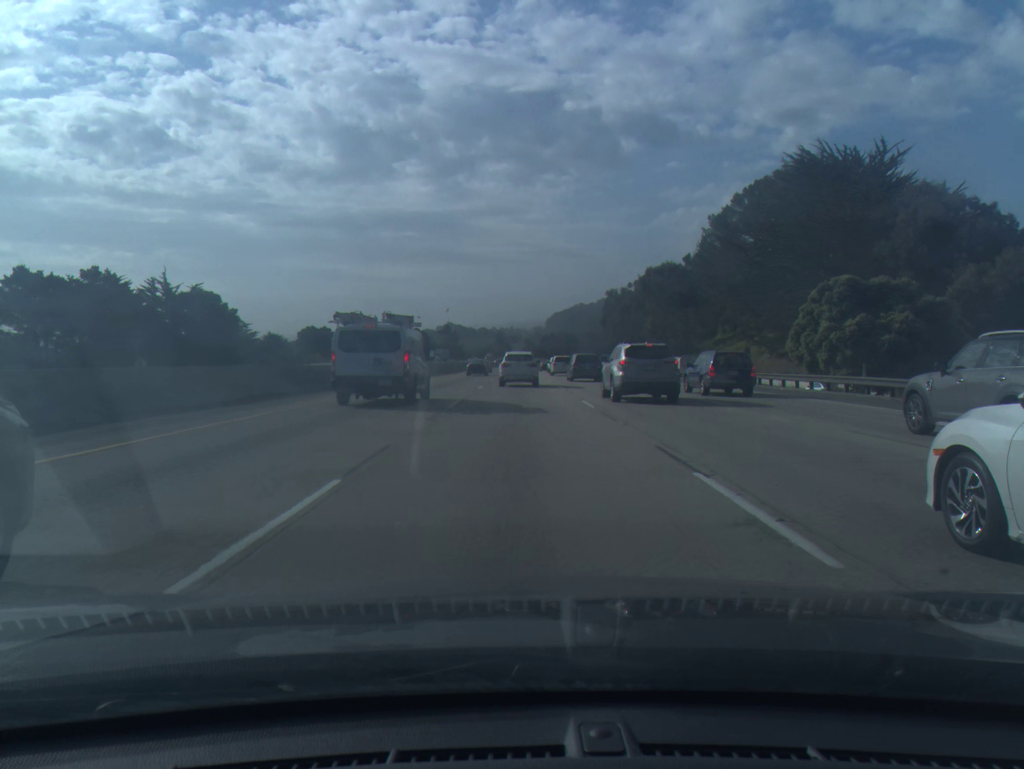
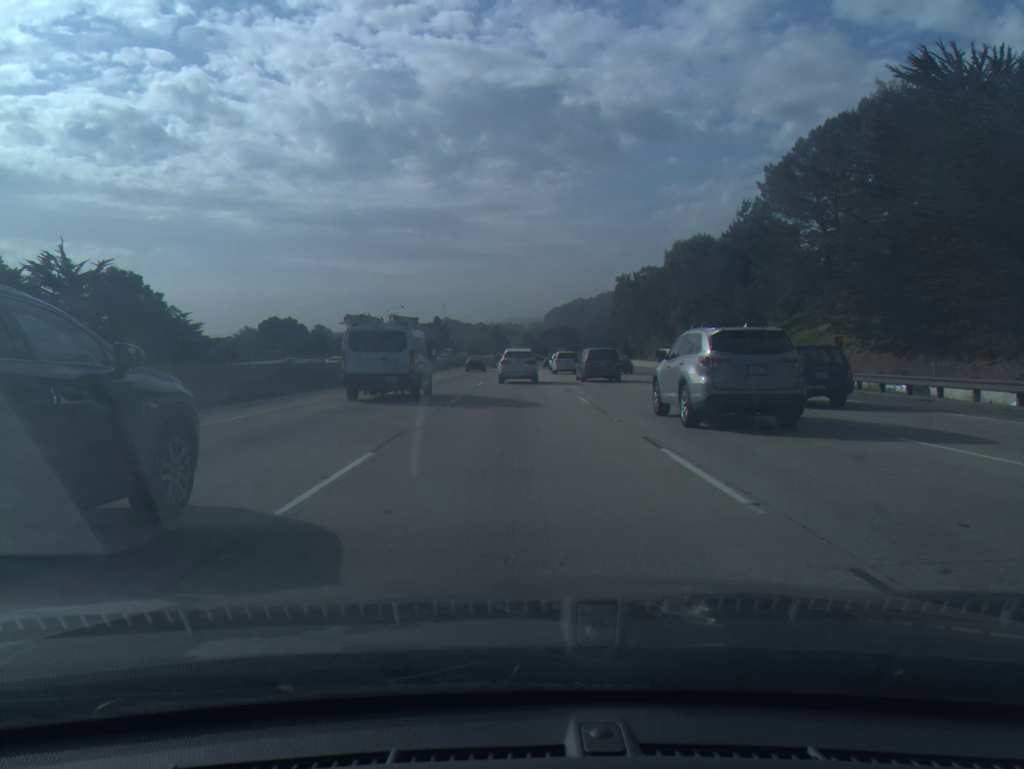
(+0.1, +28.0) m; 0°
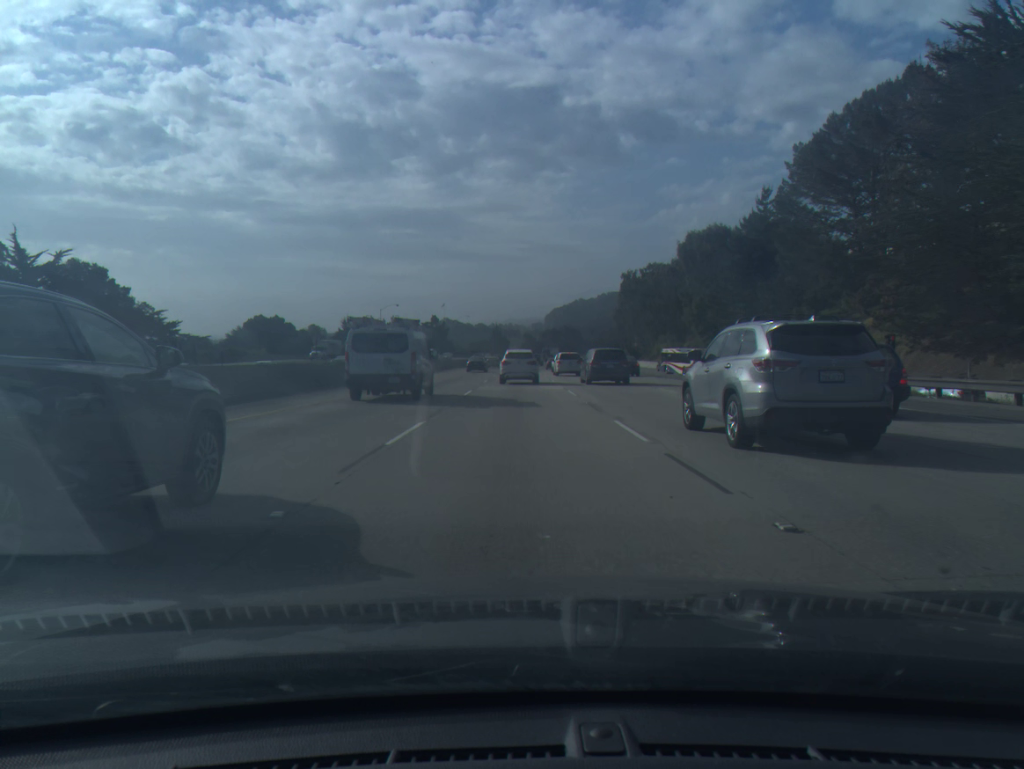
(0.0, +9.4) m; 0°
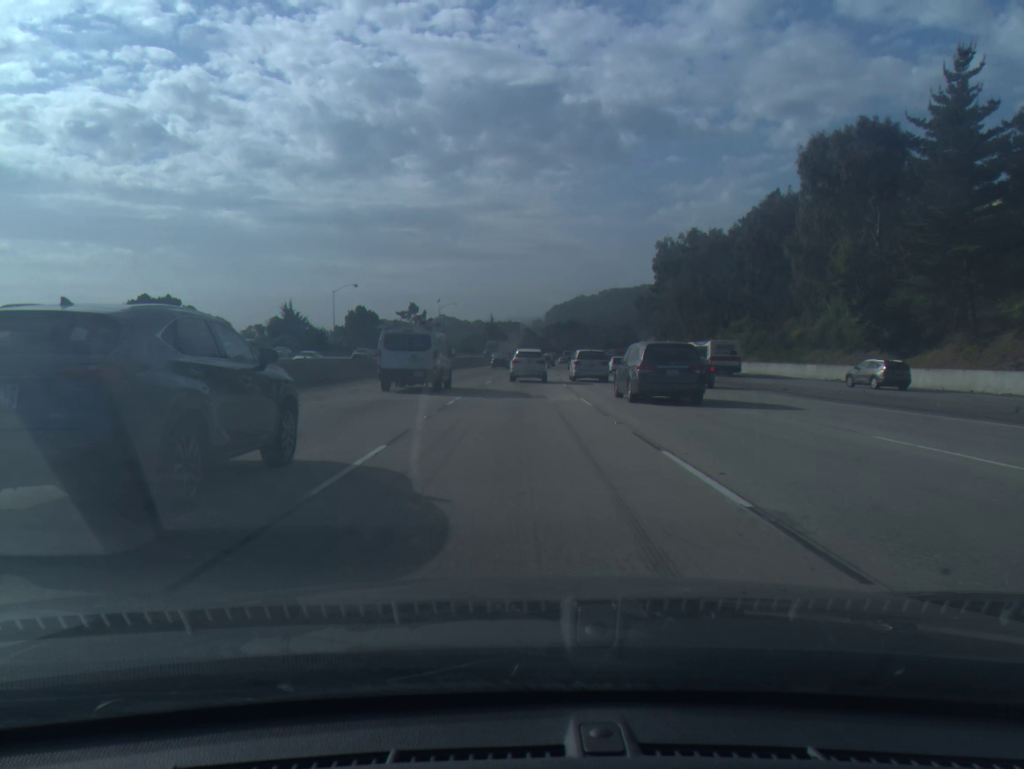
(0.0, +48.0) m; 0°
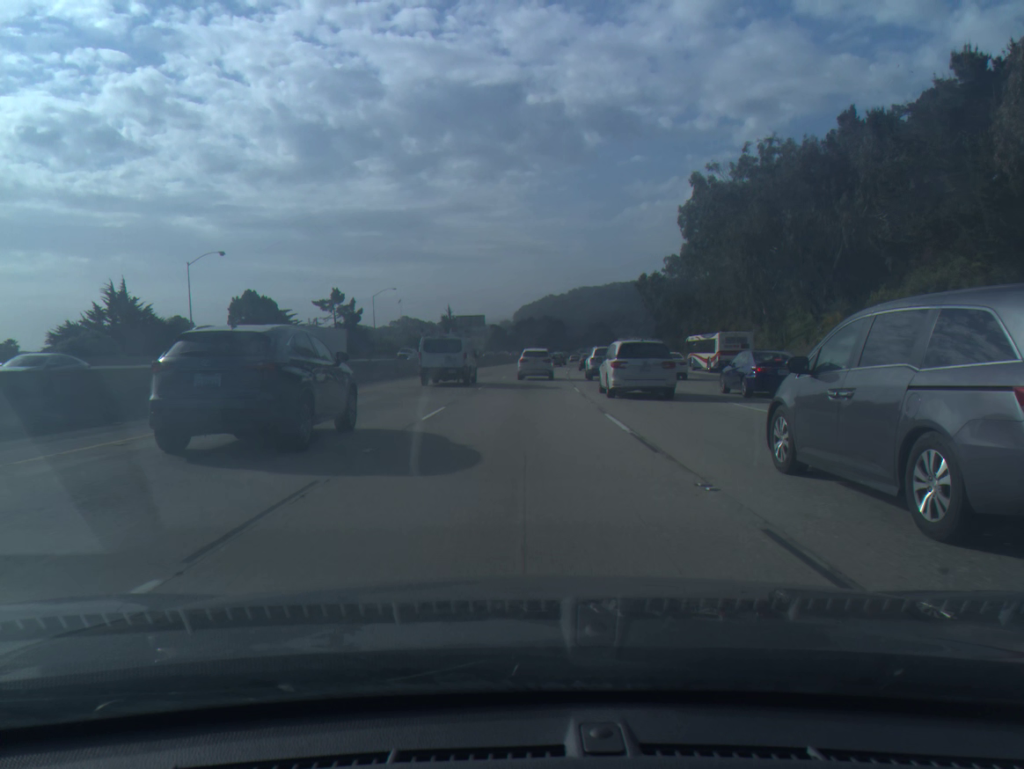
(+0.8, +50.1) m; +2°
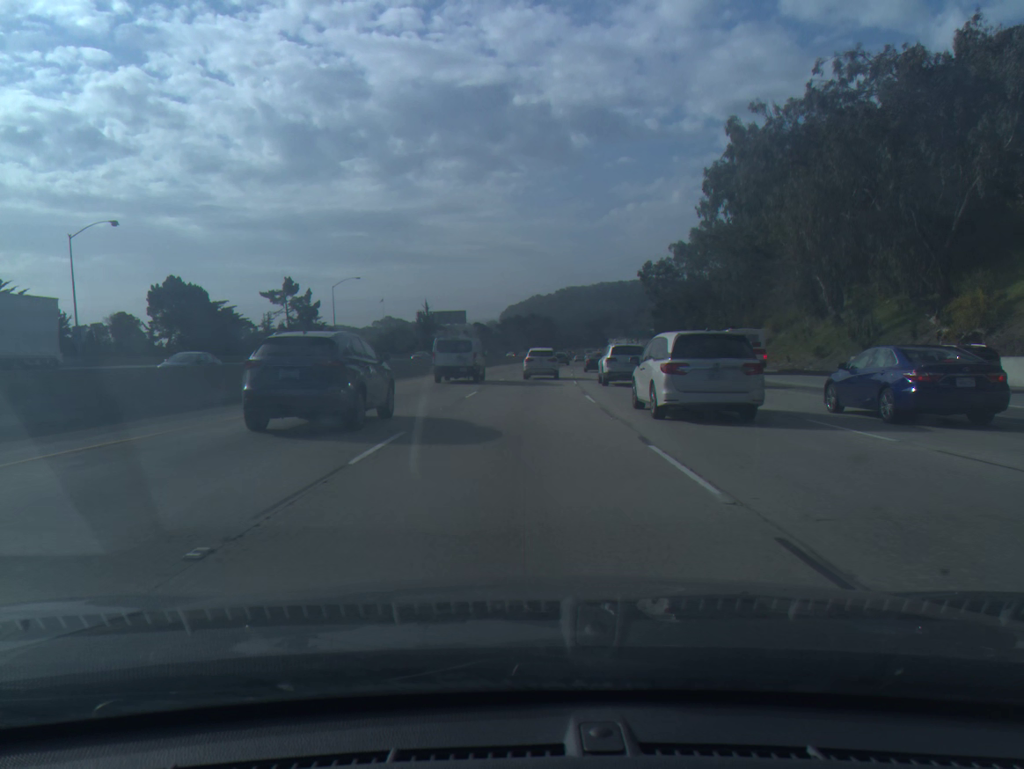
(+0.2, +20.6) m; +1°
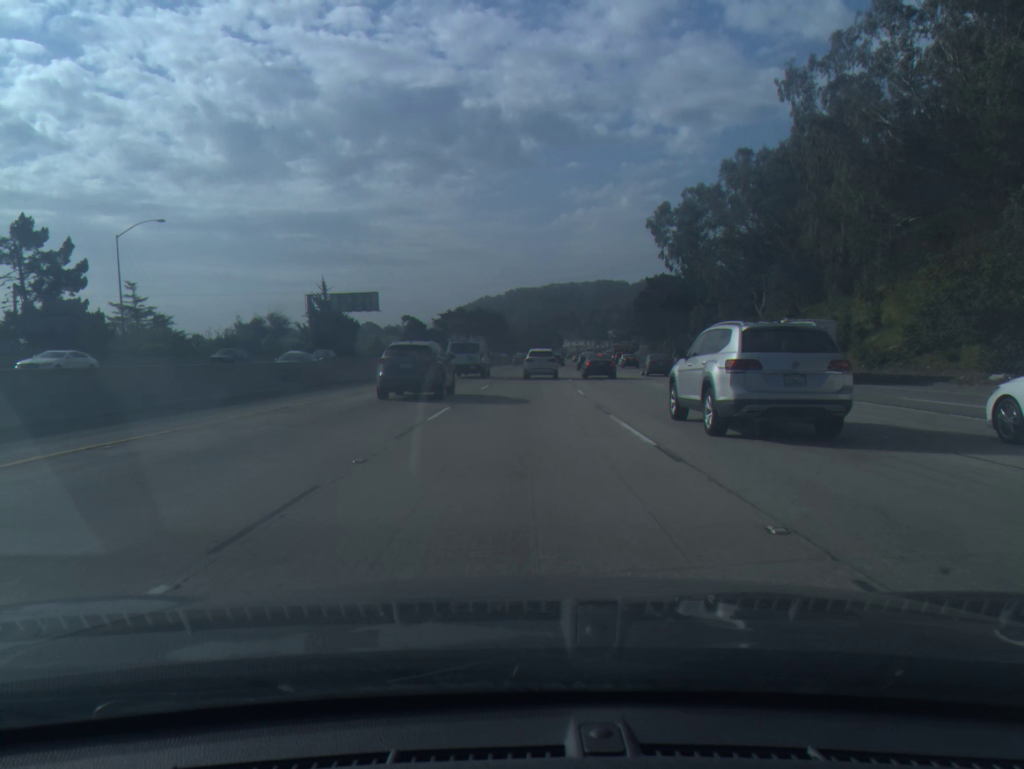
(+1.6, +52.4) m; +4°
